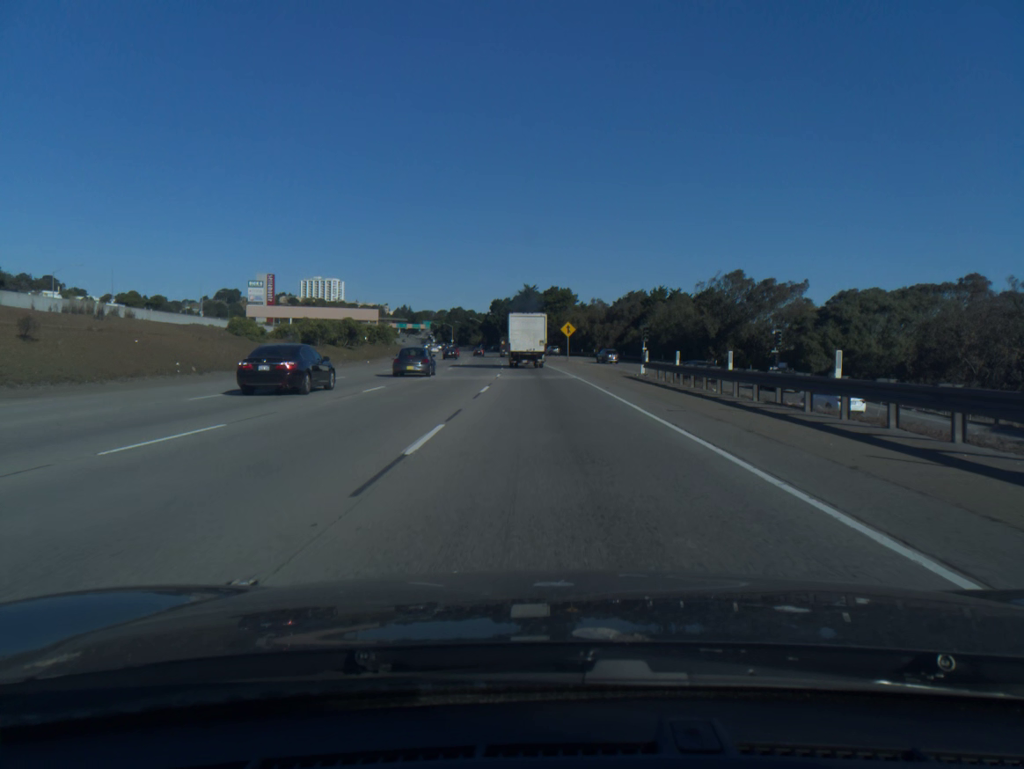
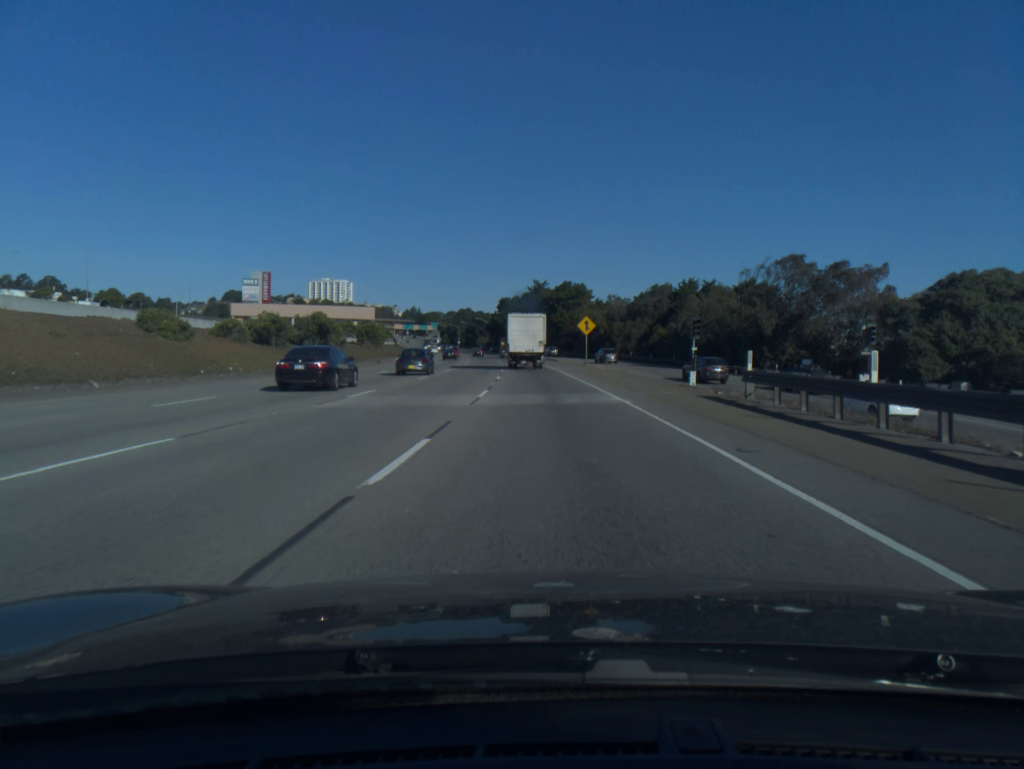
(-0.1, +16.6) m; -1°
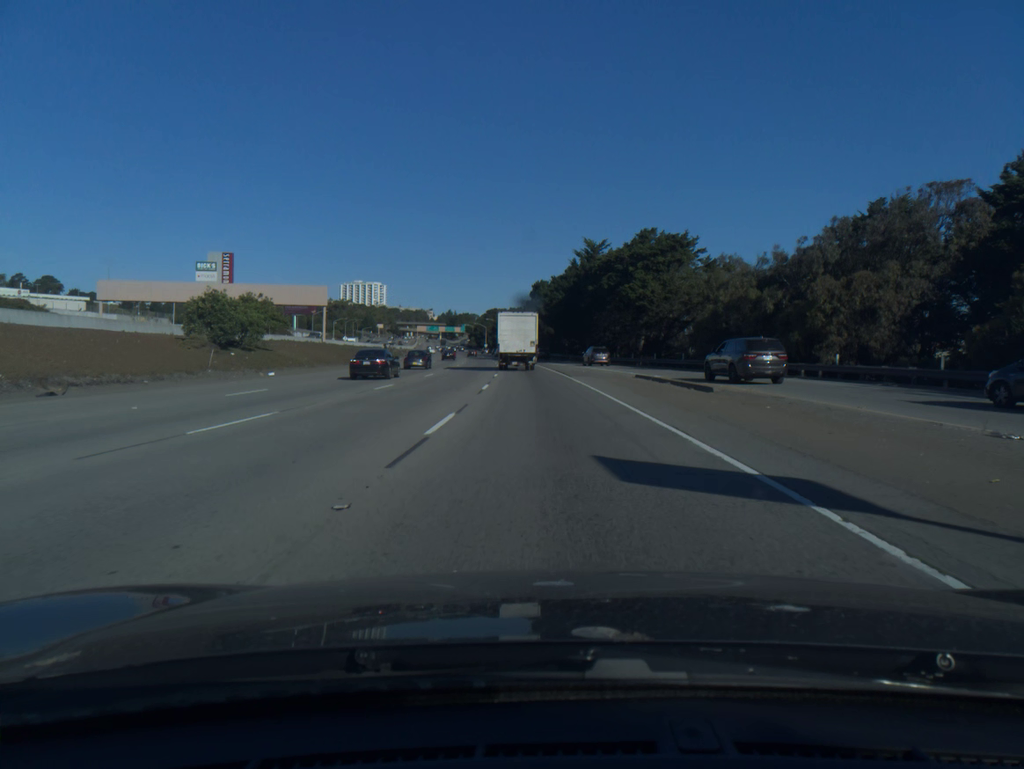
(-1.7, +68.7) m; -3°
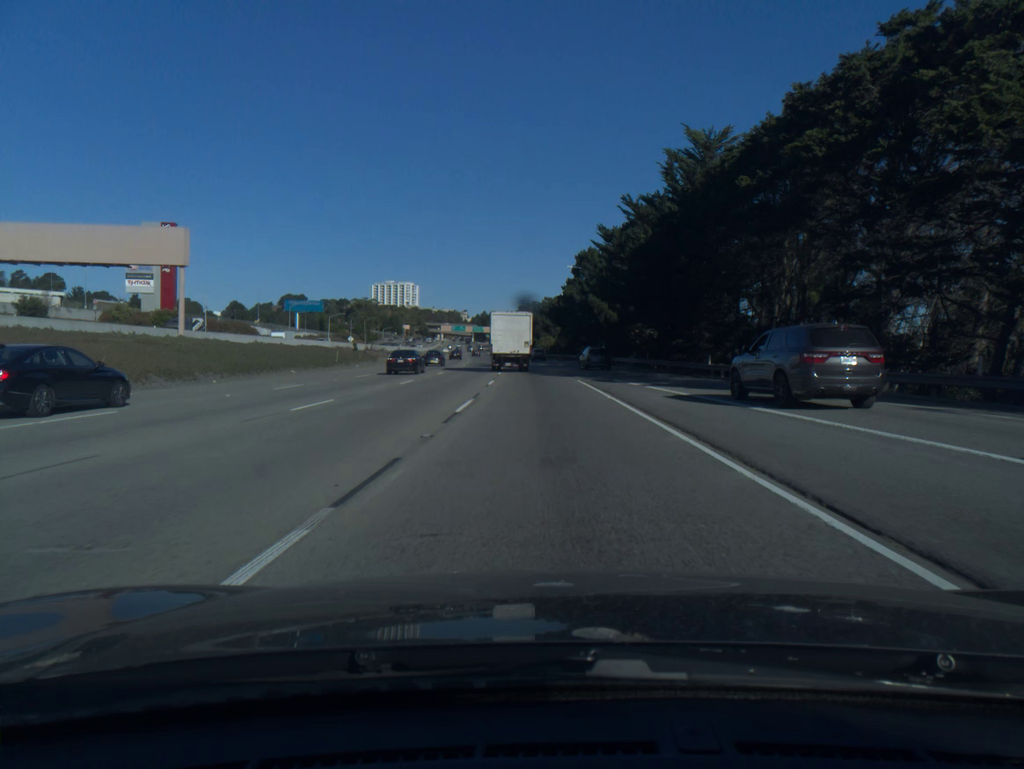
(-1.3, +54.0) m; -3°
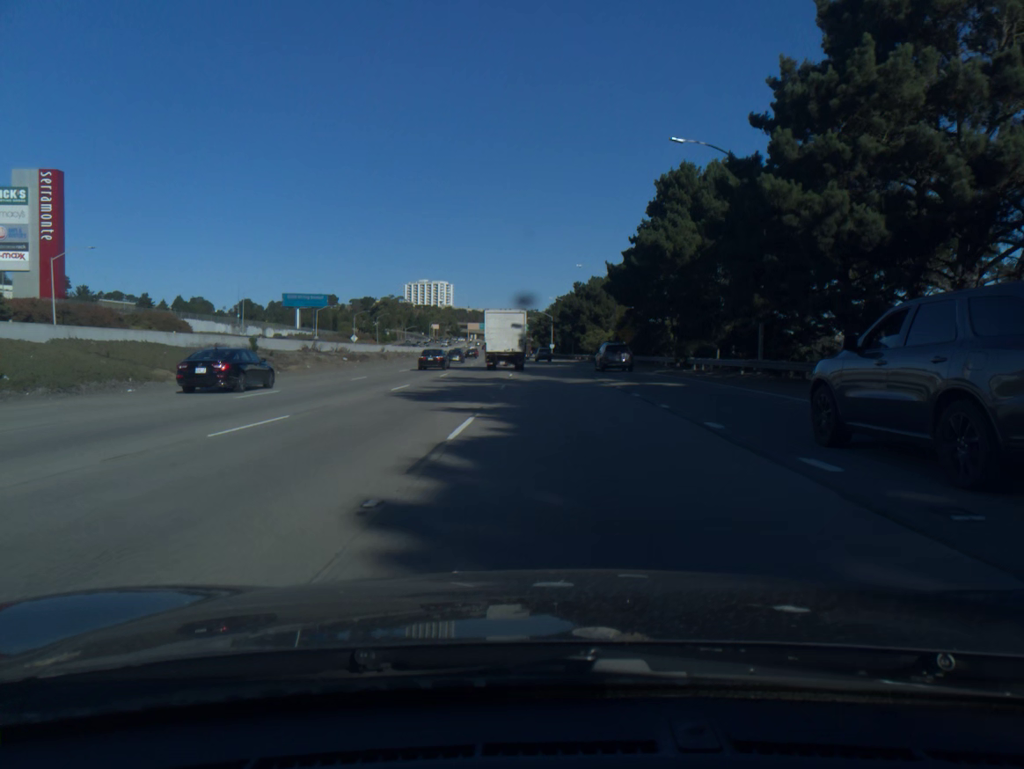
(-1.1, +49.3) m; -3°
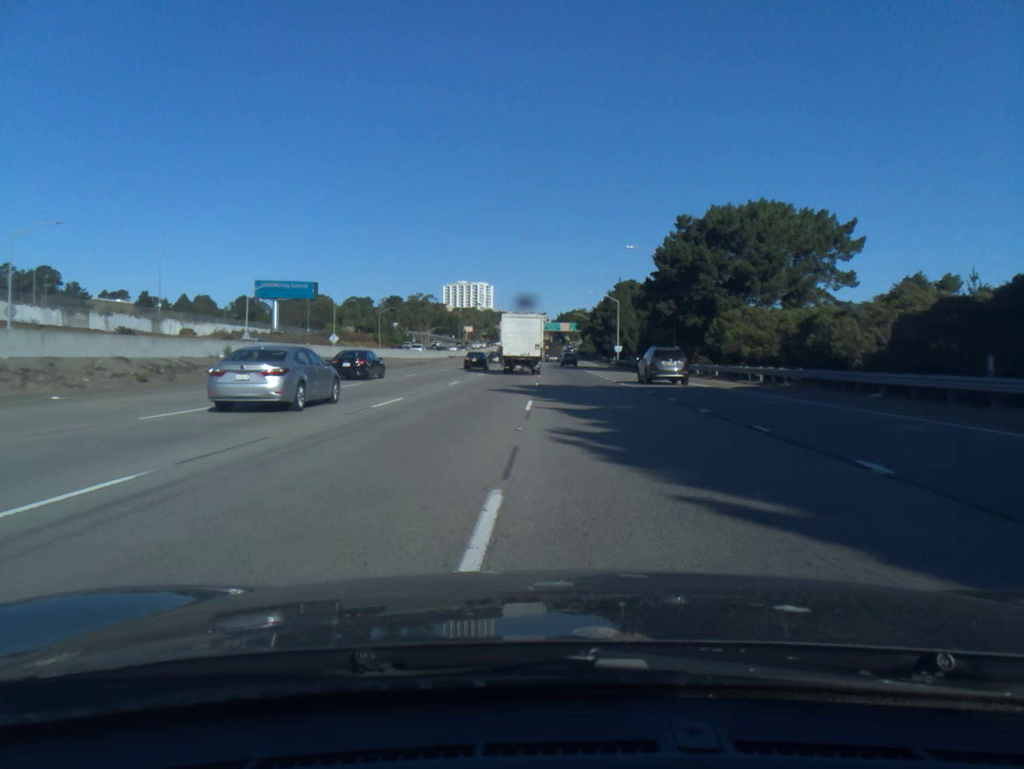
(-1.9, +66.5) m; -3°
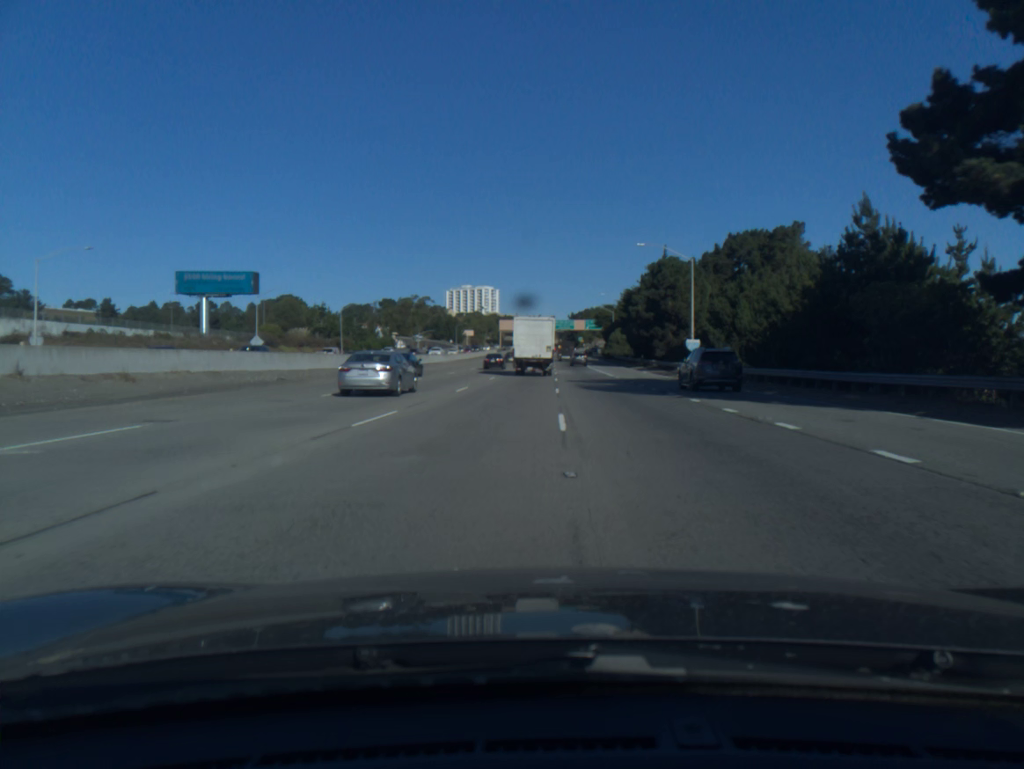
(-0.3, +48.5) m; -1°
